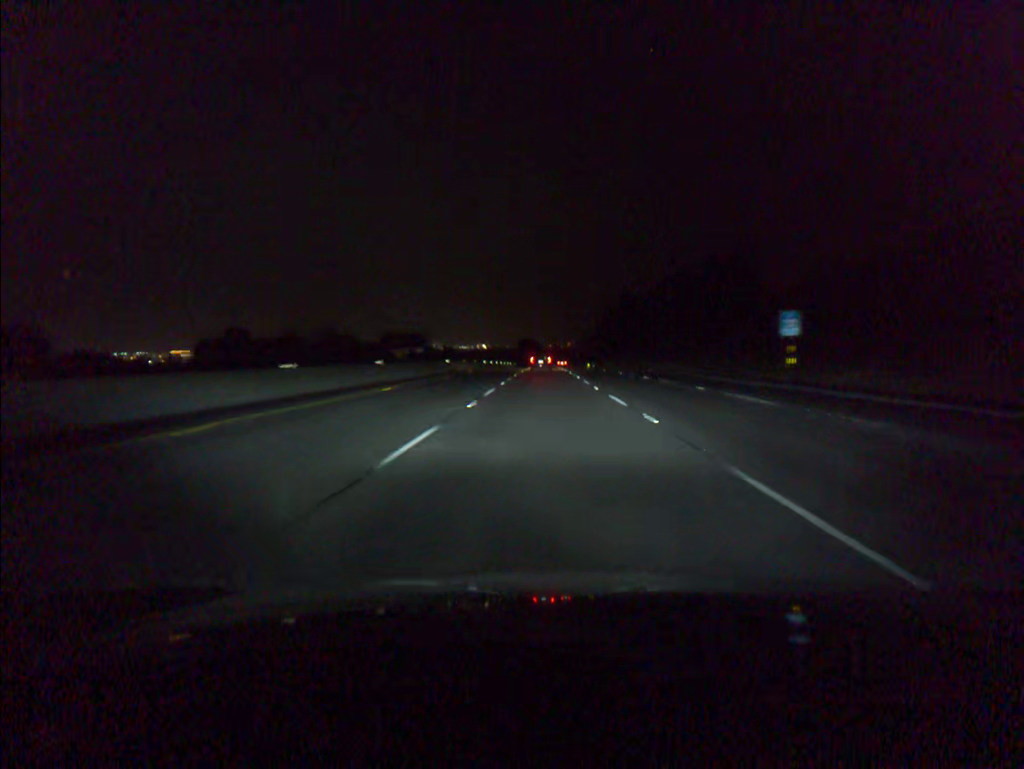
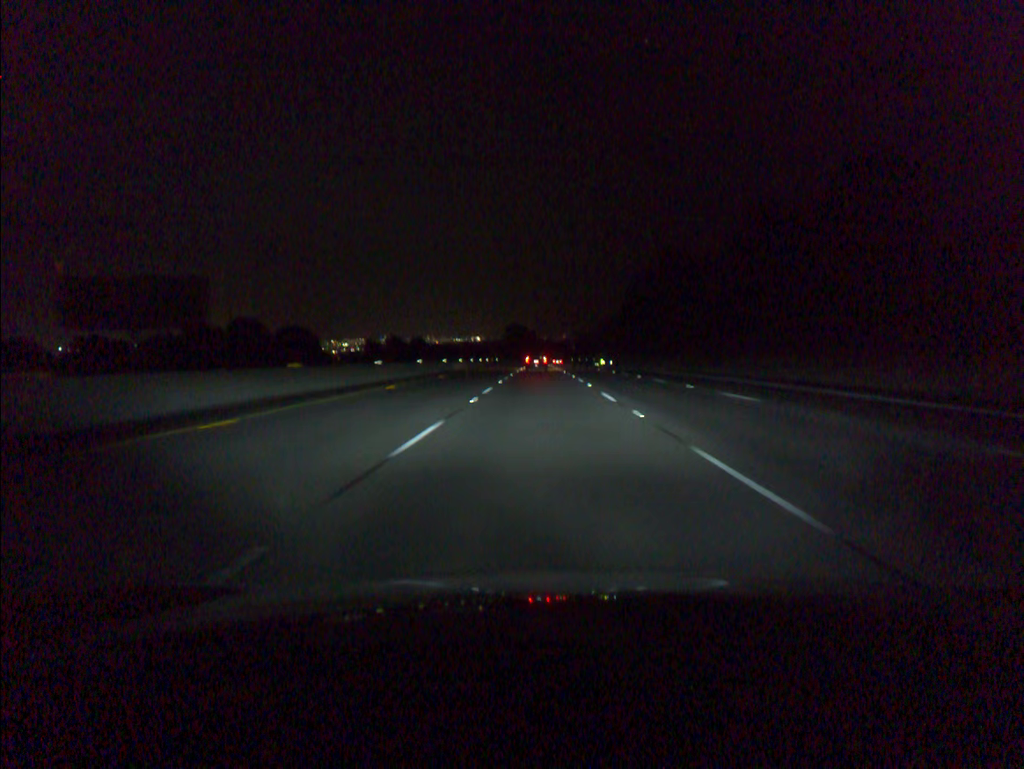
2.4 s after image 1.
(+0.1, +72.1) m; 0°
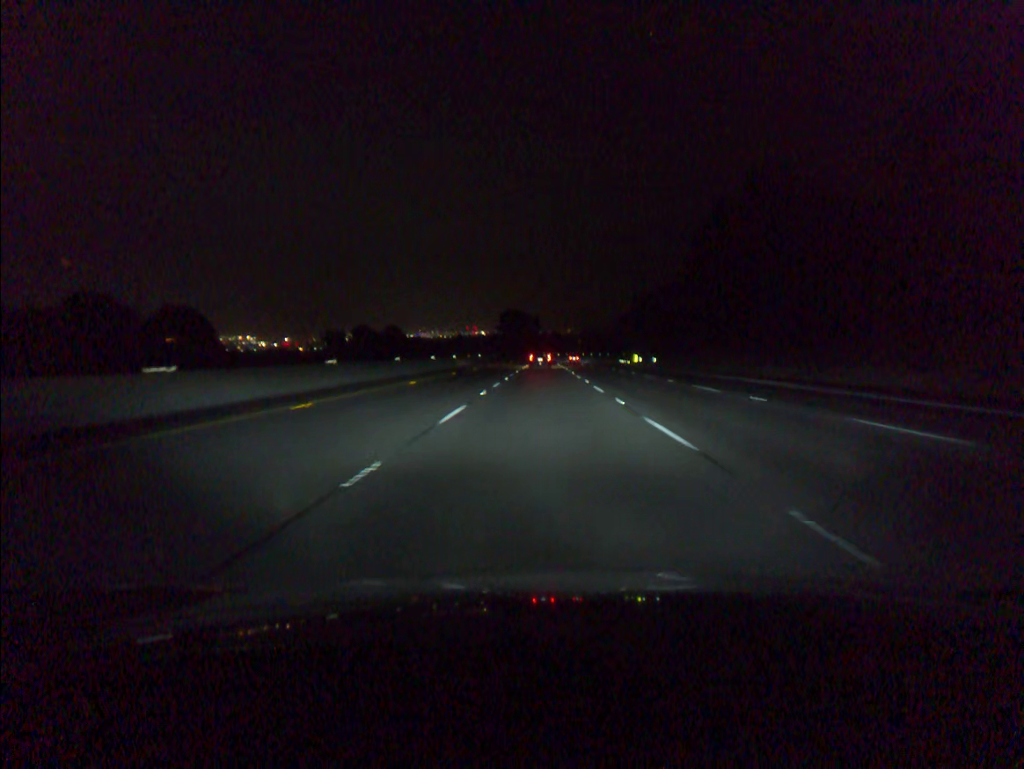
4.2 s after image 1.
(-0.1, +54.0) m; 0°
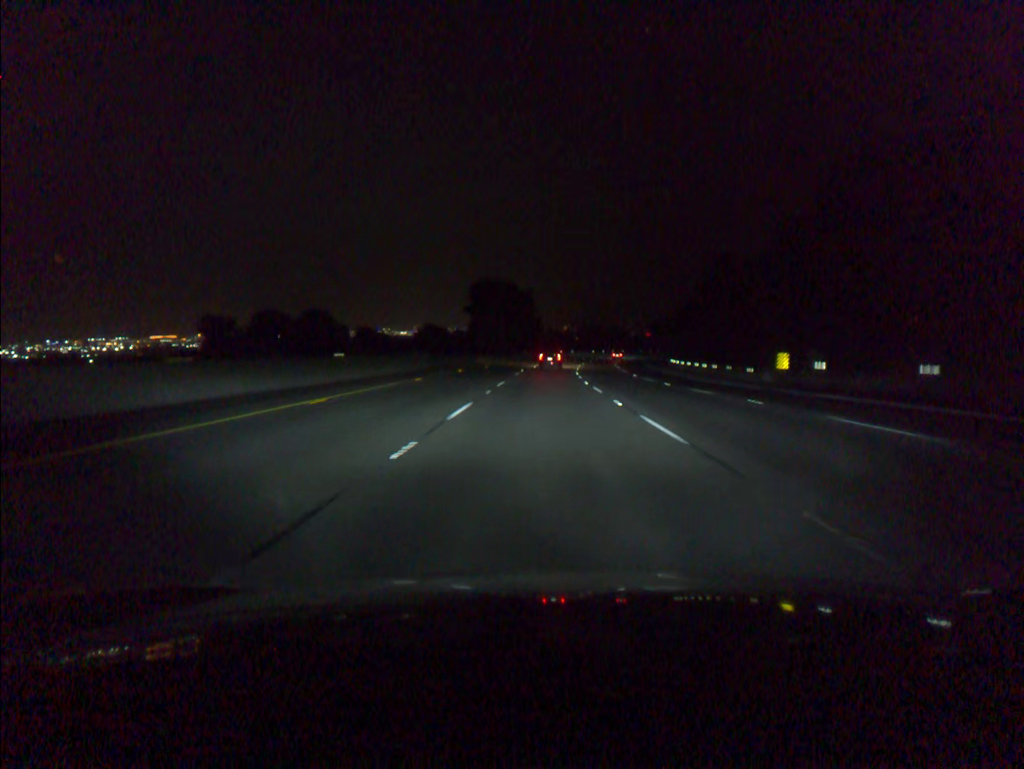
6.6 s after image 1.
(0.0, +72.1) m; 0°
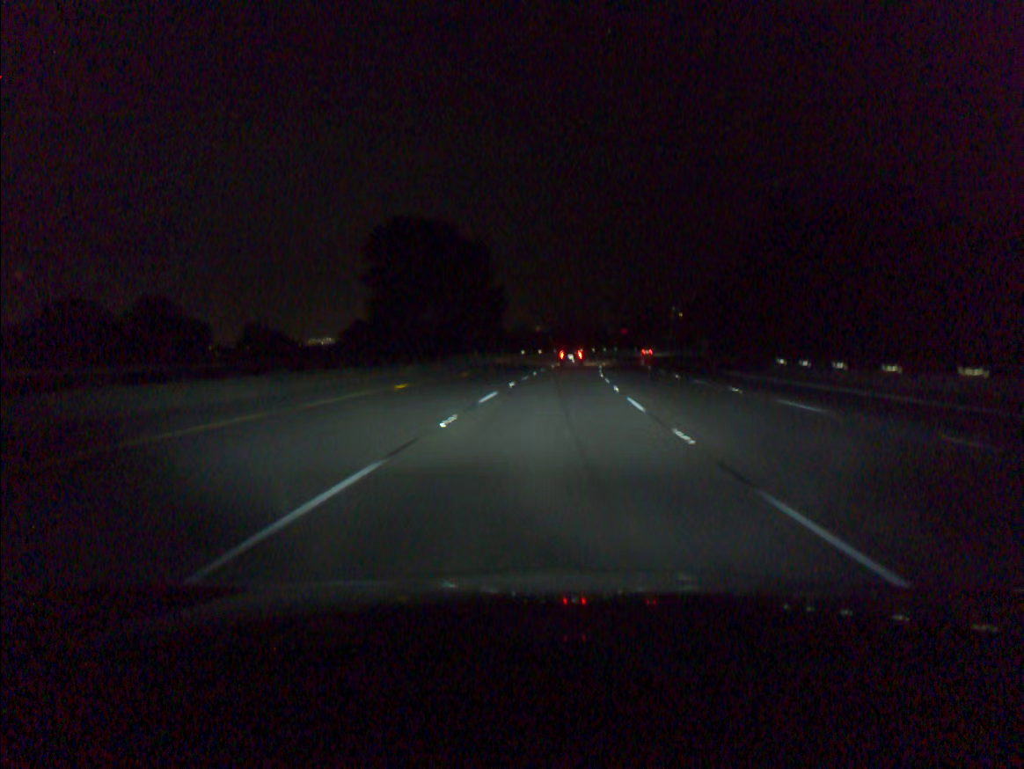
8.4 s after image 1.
(+0.6, +54.0) m; +2°
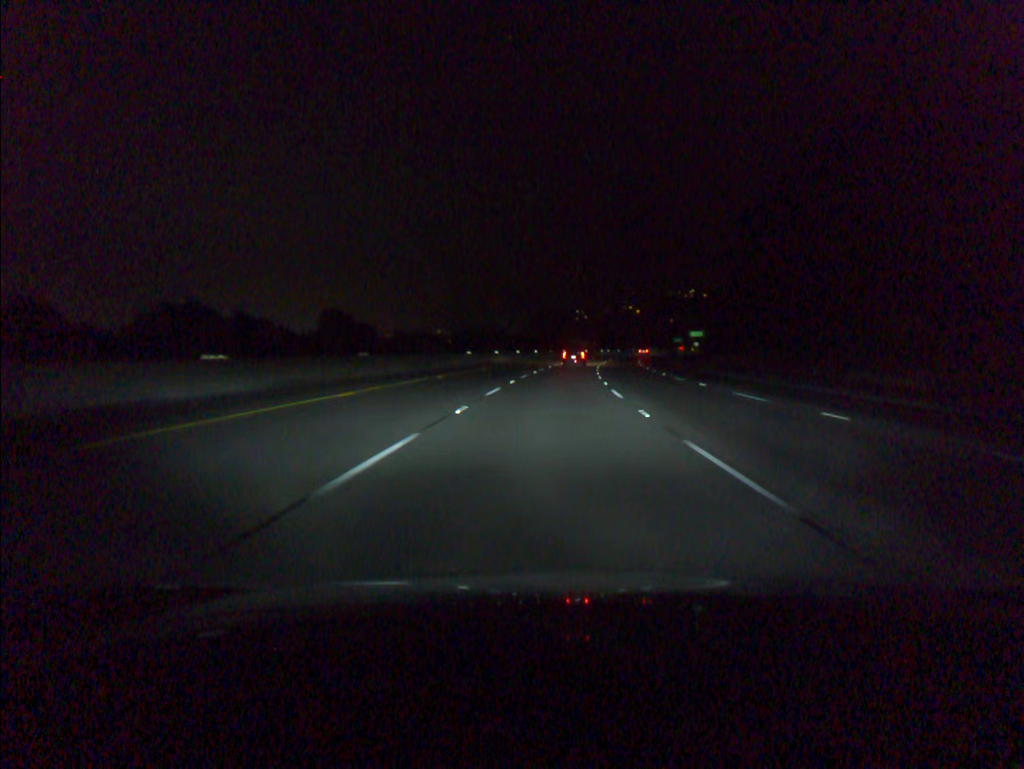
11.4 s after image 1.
(+5.6, +89.2) m; +7°
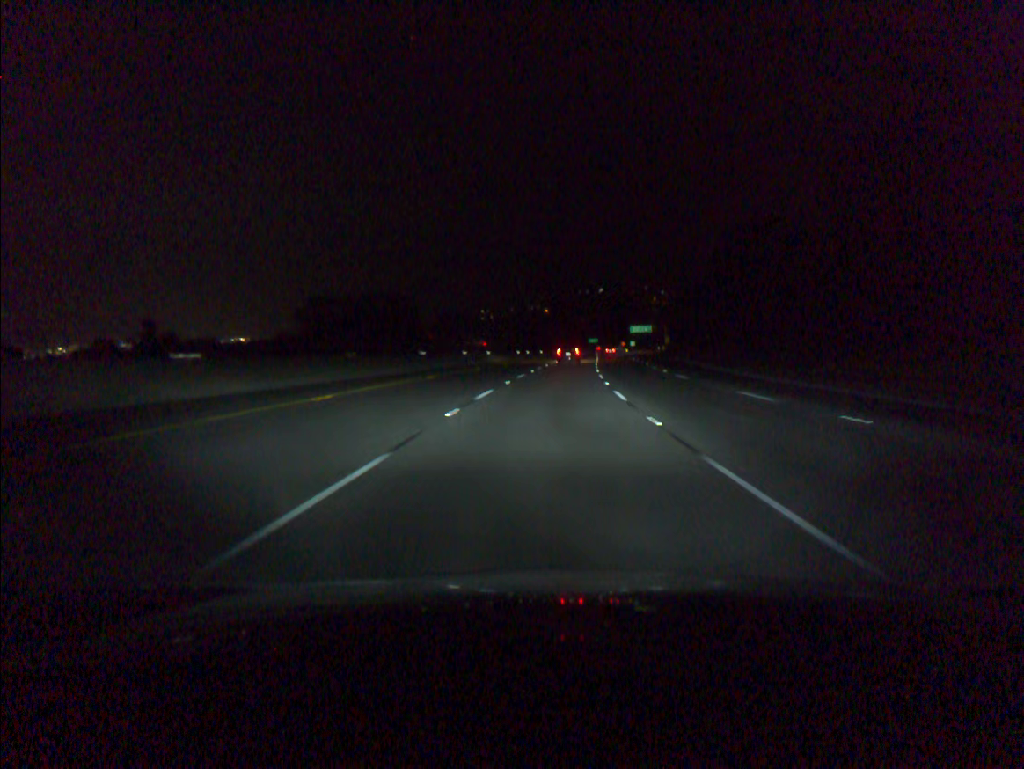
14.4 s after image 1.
(+5.4, +89.3) m; +7°
